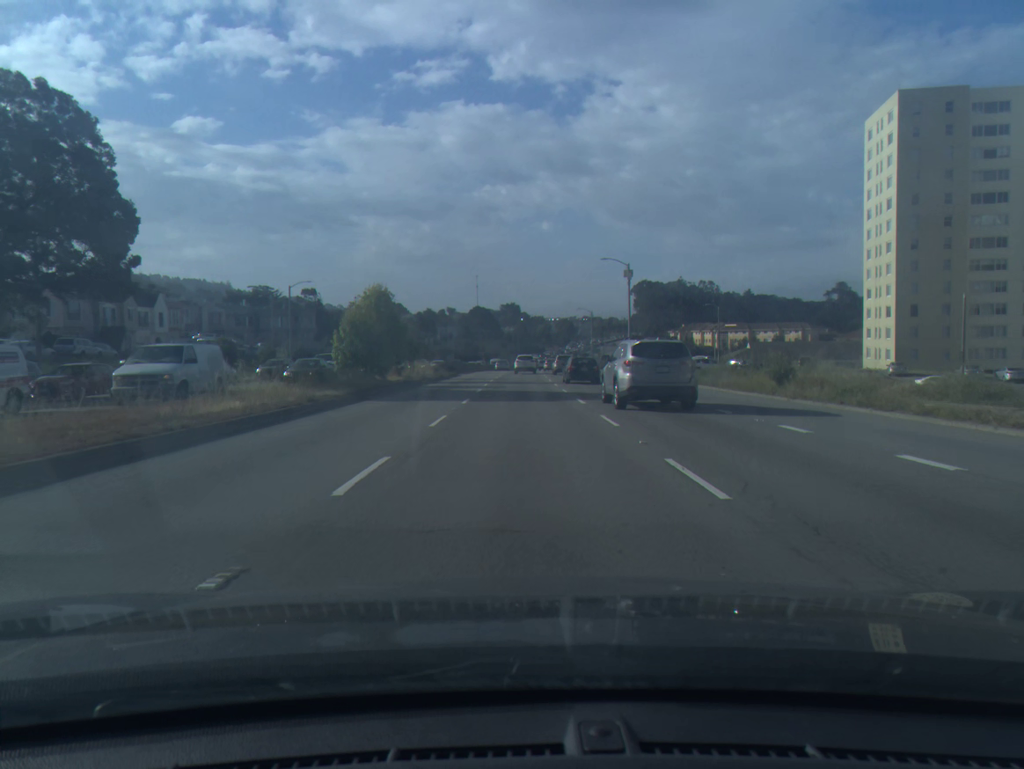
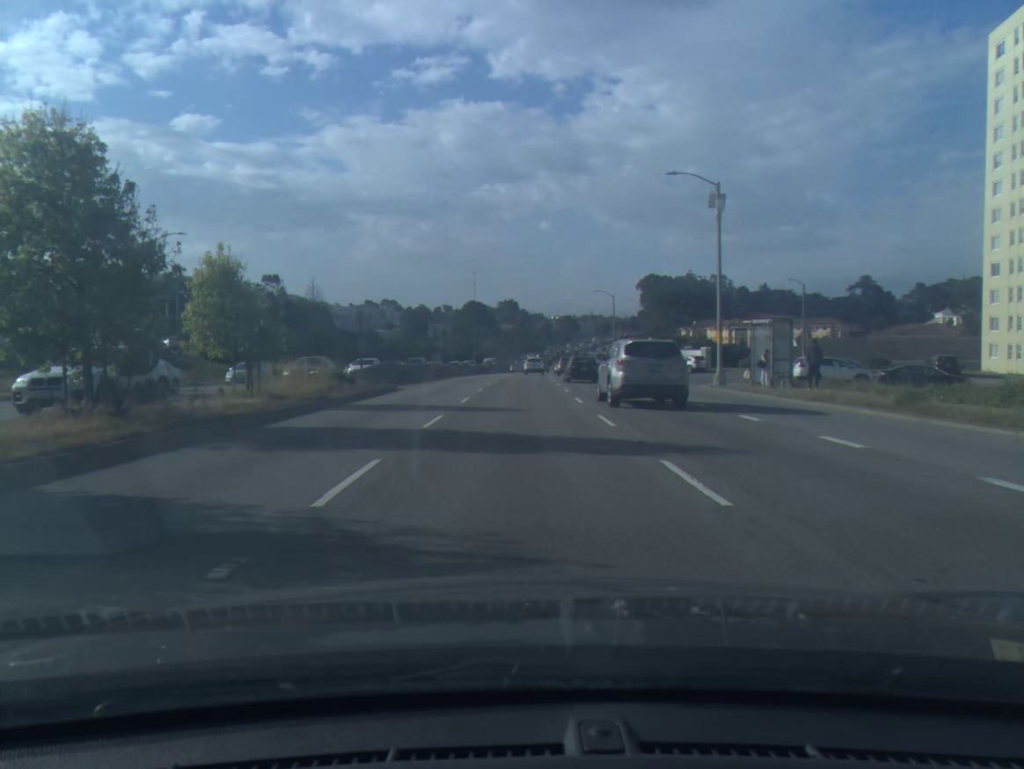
(0.0, +29.7) m; 0°
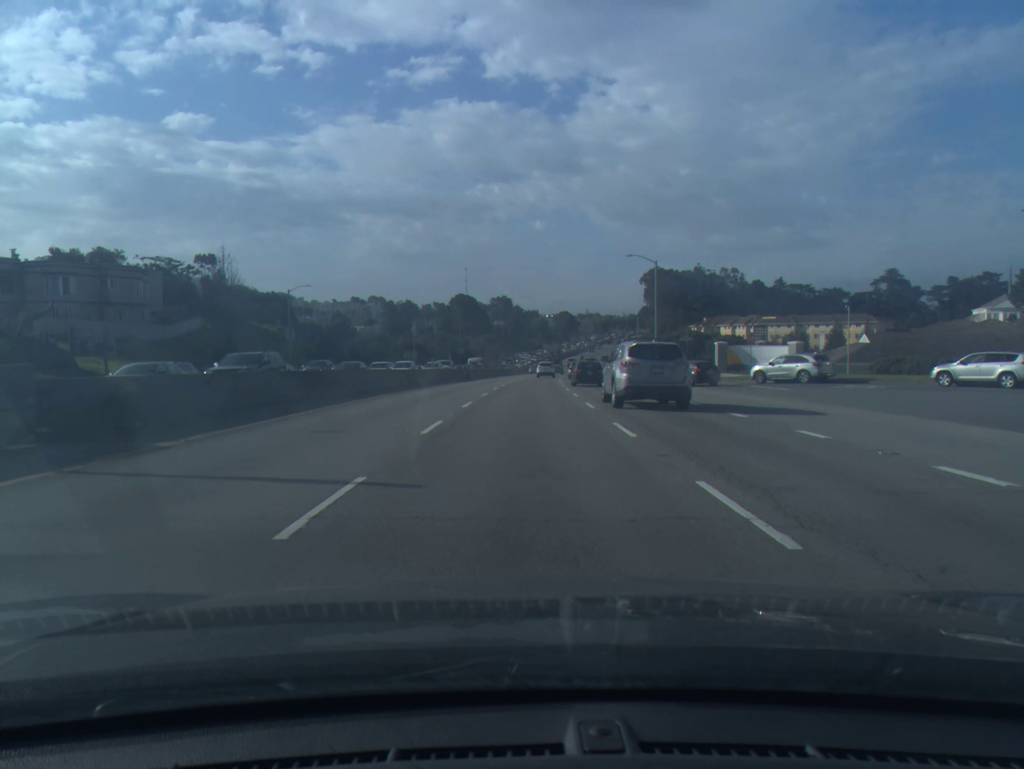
(0.0, +31.2) m; 0°
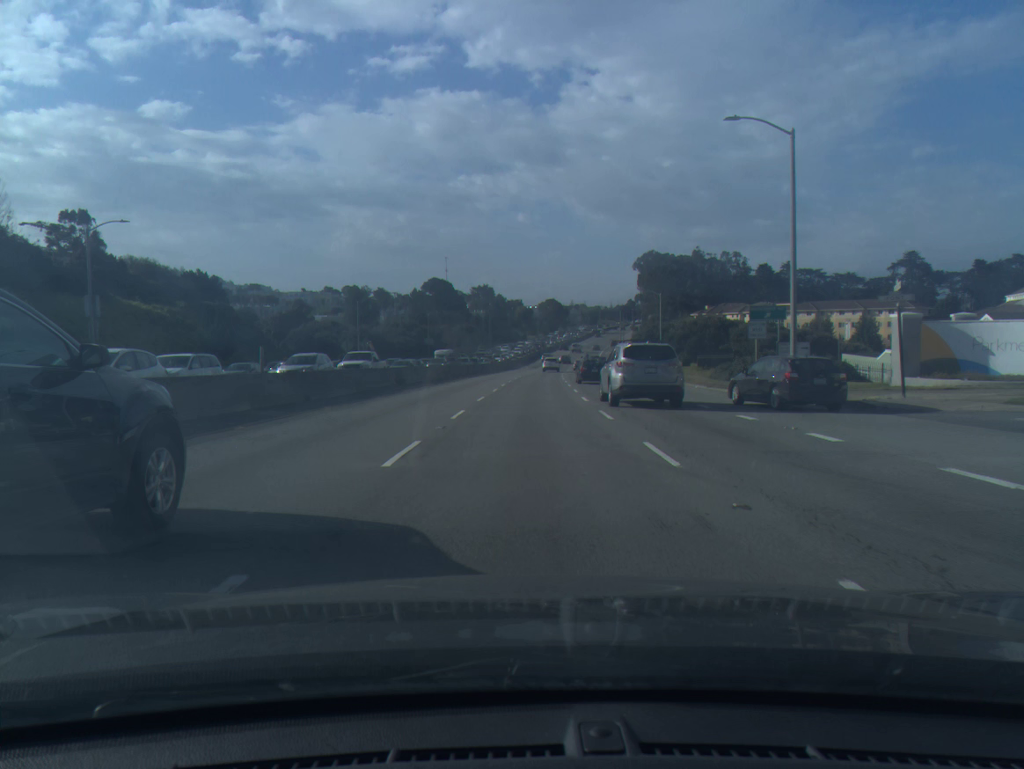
(+0.3, +32.9) m; +1°
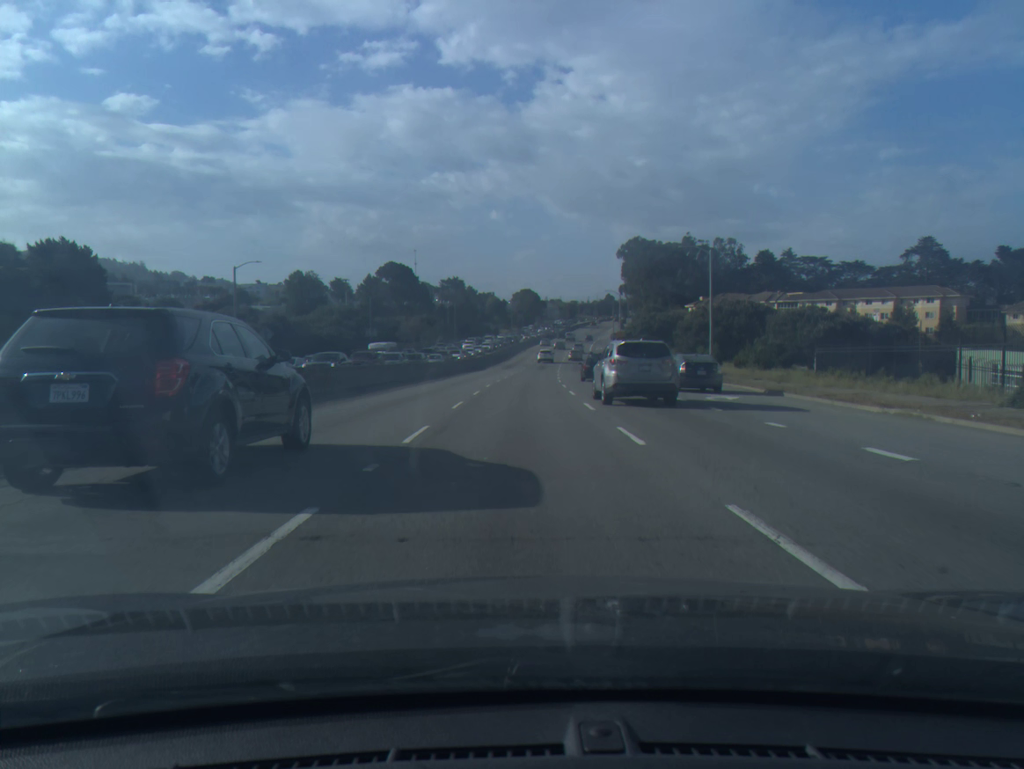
(+0.5, +34.8) m; +2°
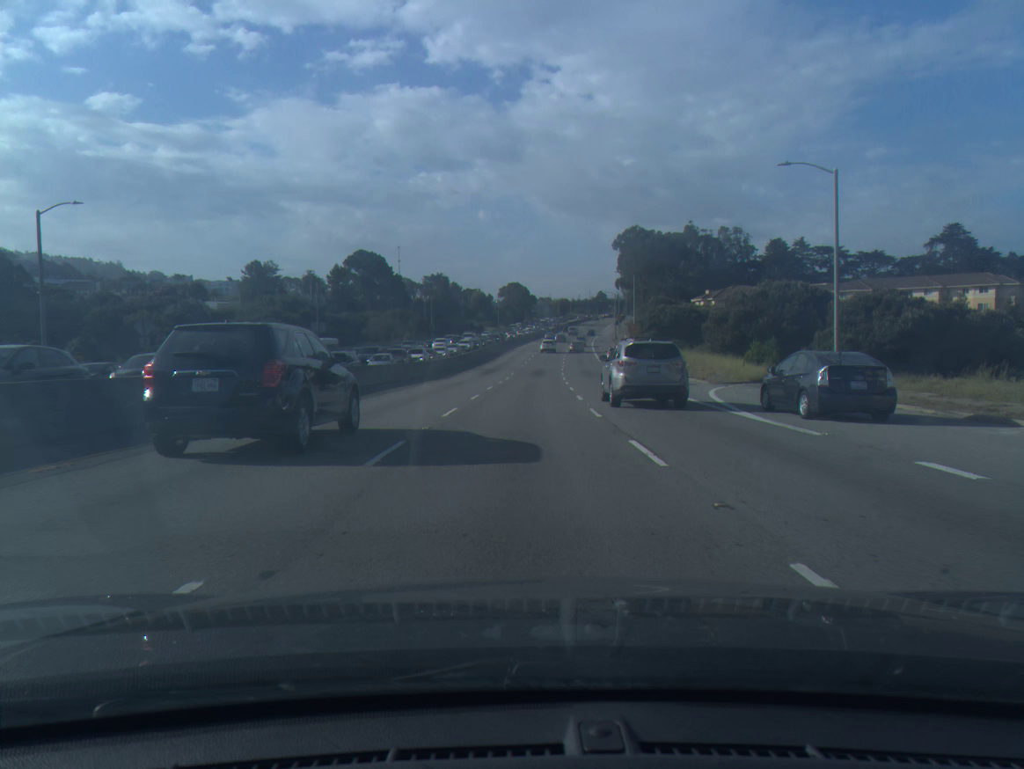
(+0.2, +24.3) m; +1°
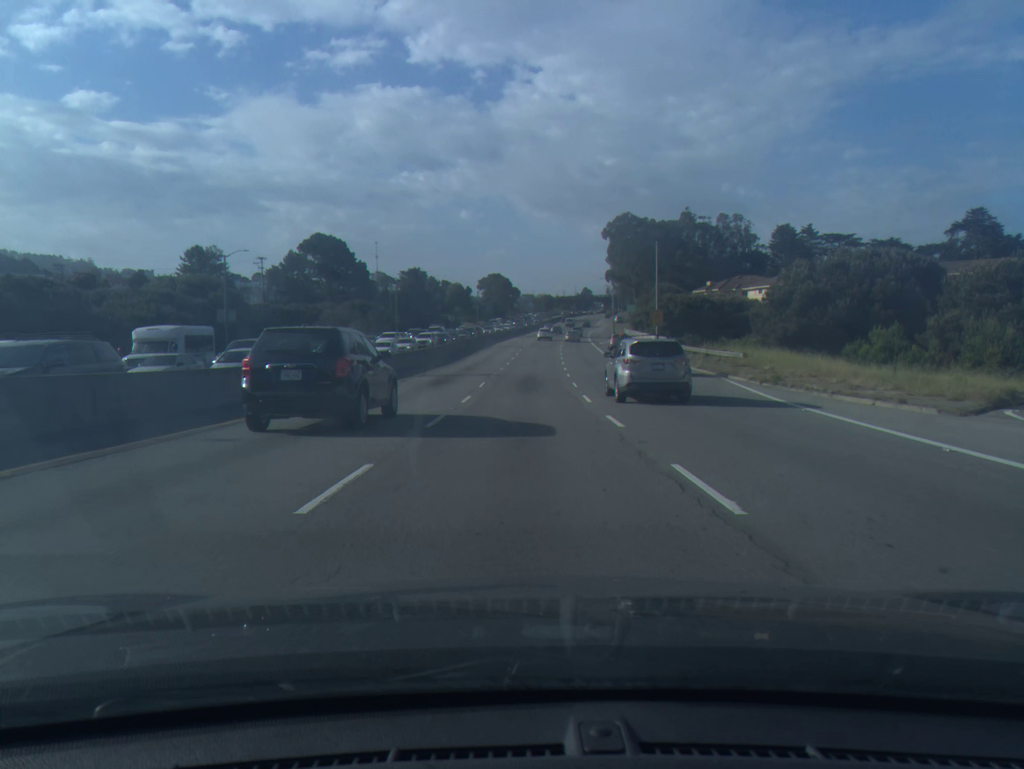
(+0.3, +25.1) m; +1°
